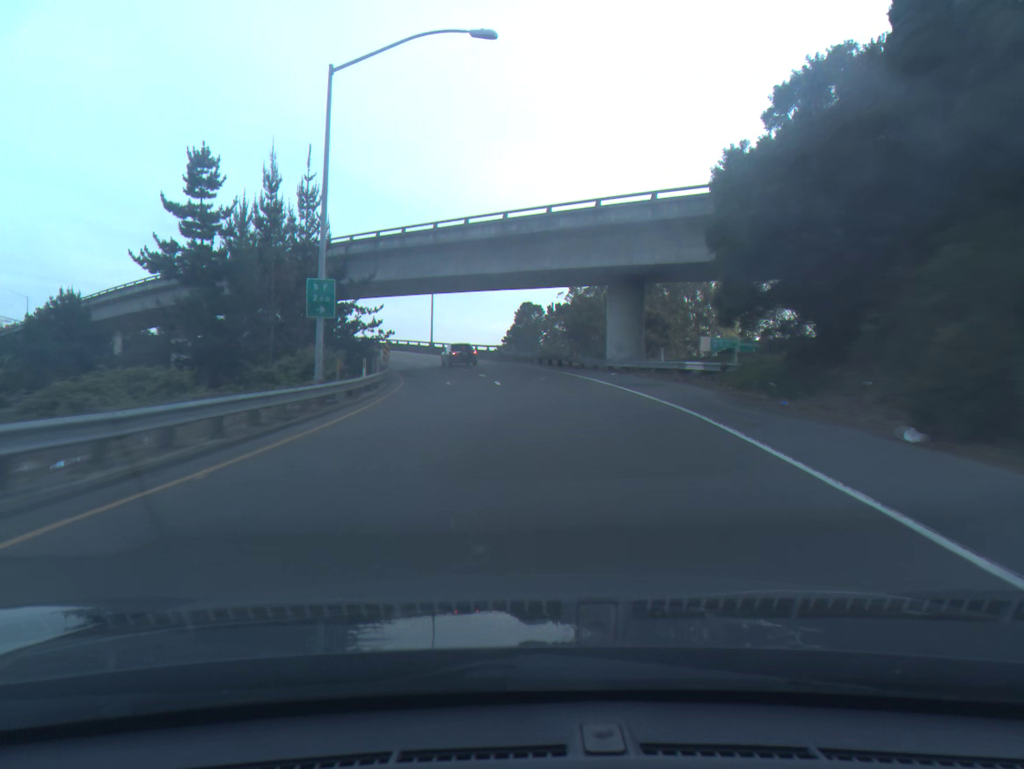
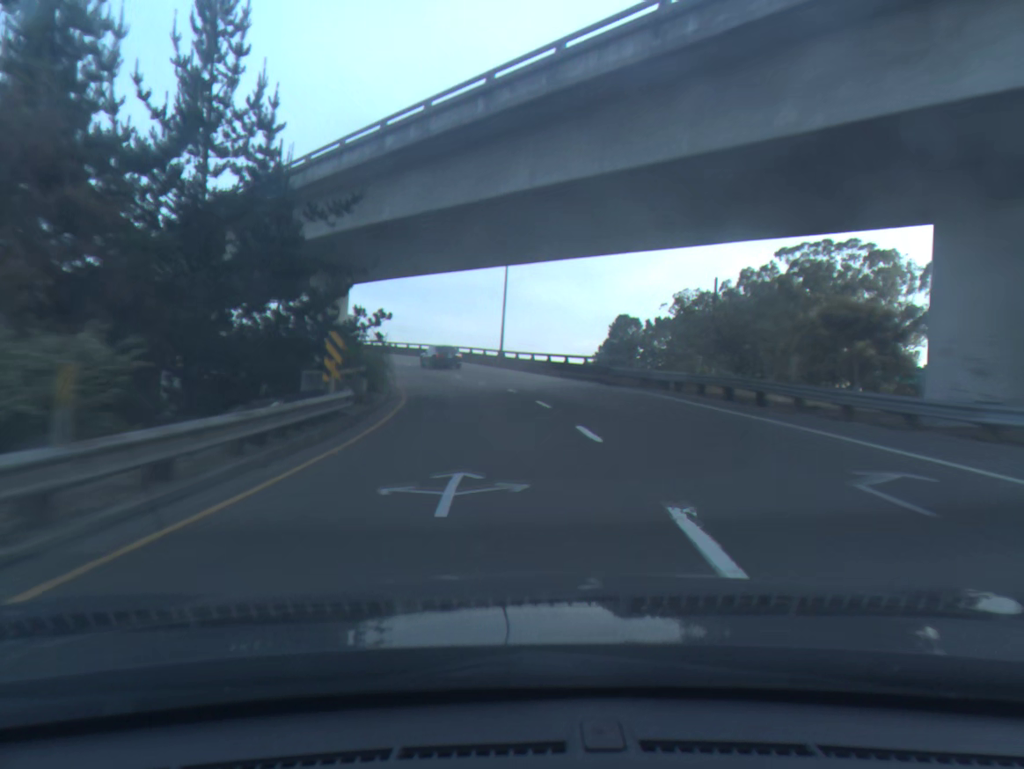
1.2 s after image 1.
(-1.3, +24.7) m; -6°
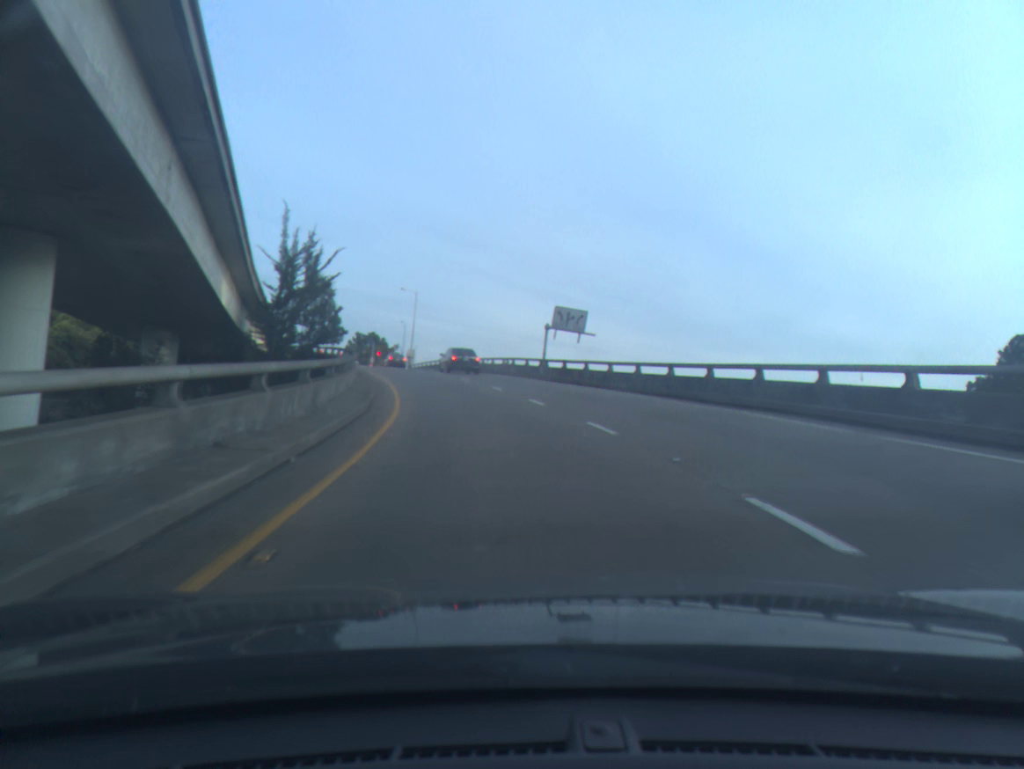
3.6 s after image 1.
(-7.2, +48.7) m; -19°
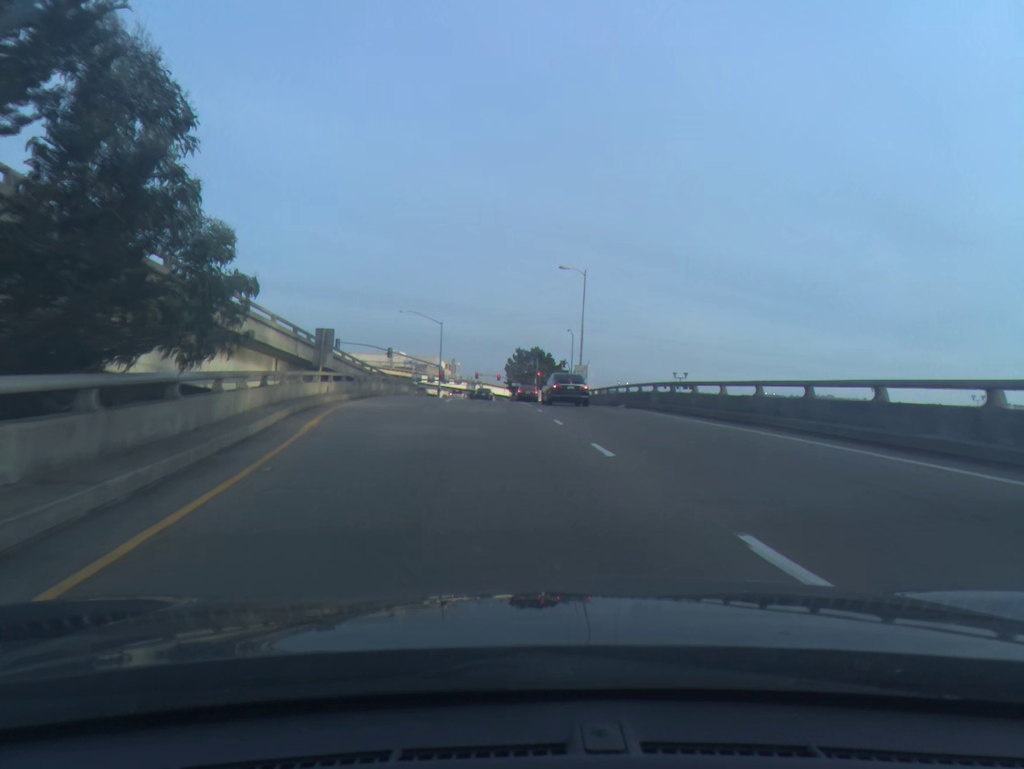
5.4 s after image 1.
(-4.7, +37.0) m; -13°
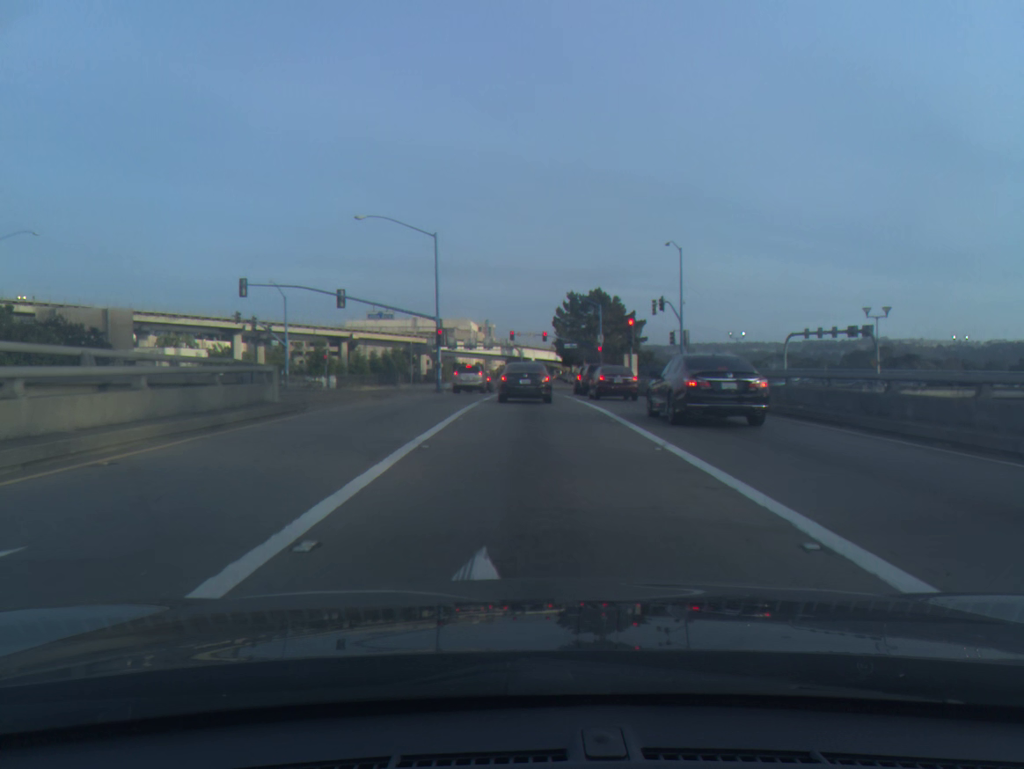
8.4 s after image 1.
(-2.3, +50.2) m; -3°
